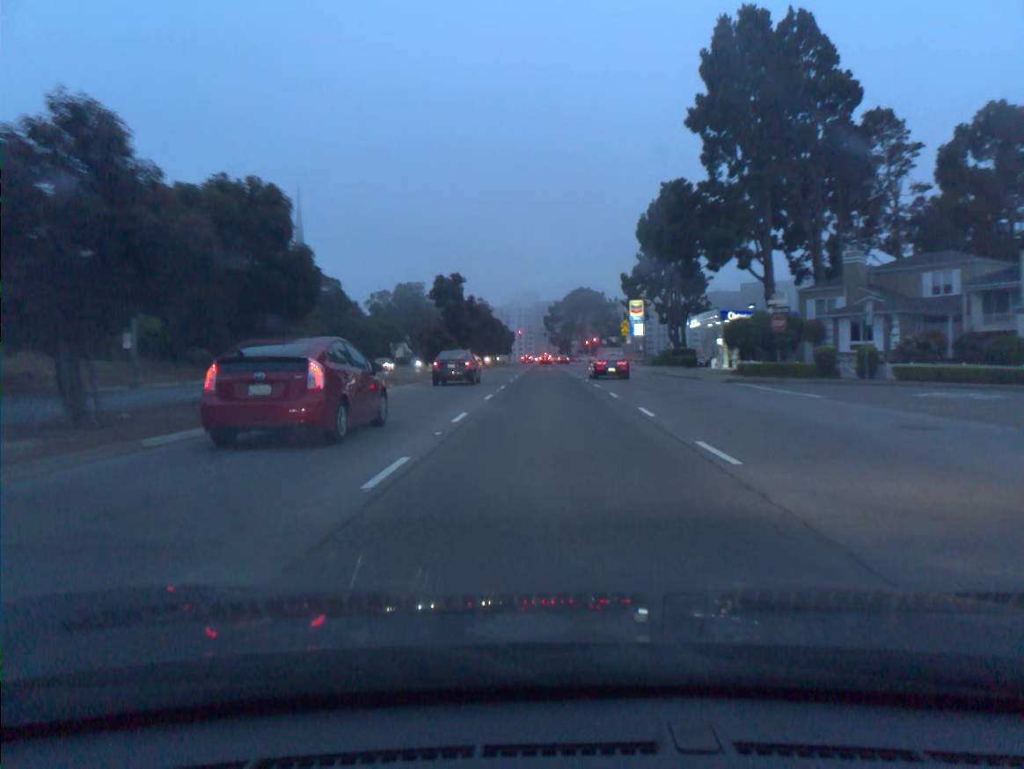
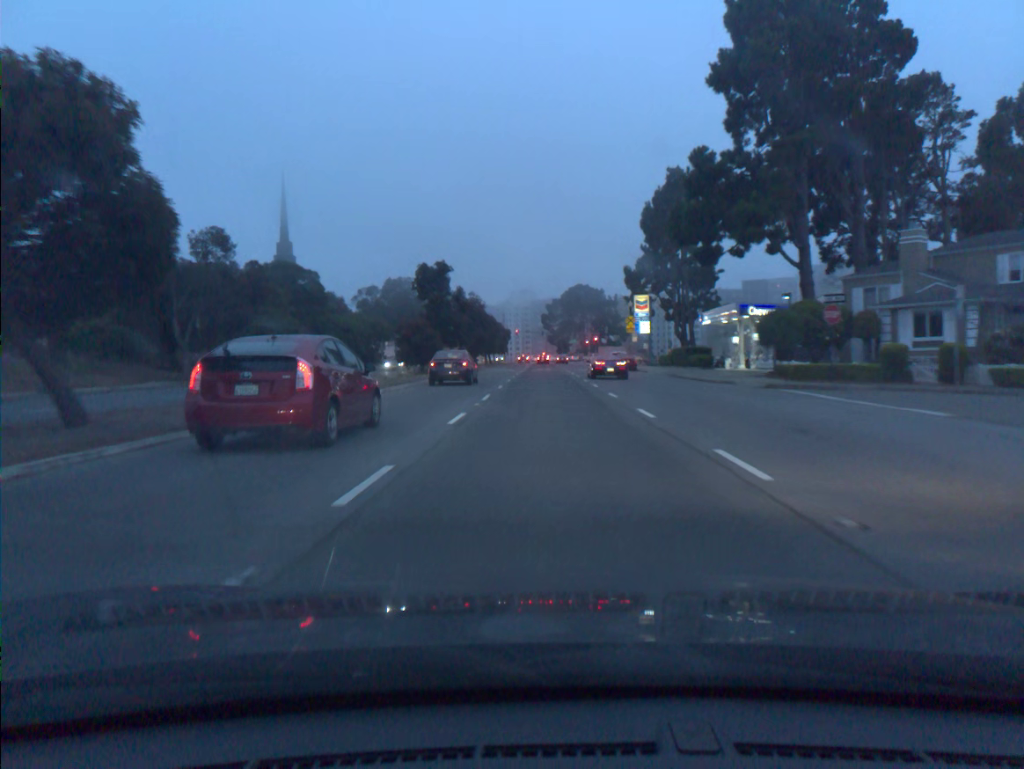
(0.0, +7.9) m; 0°
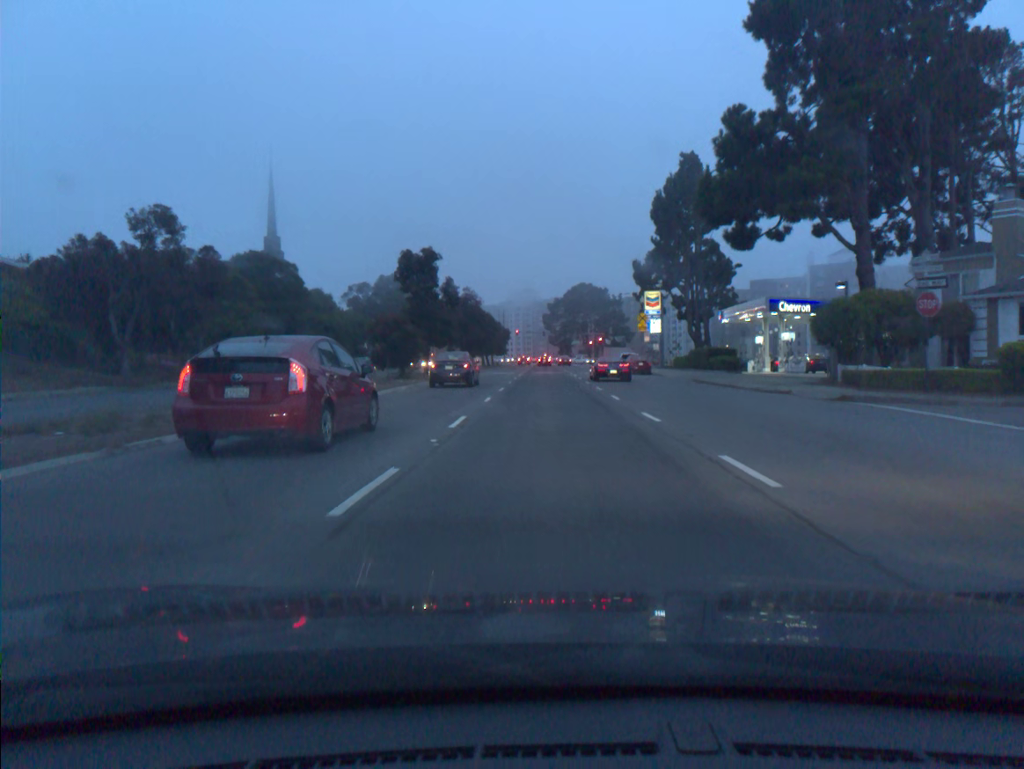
(0.0, +7.7) m; 0°
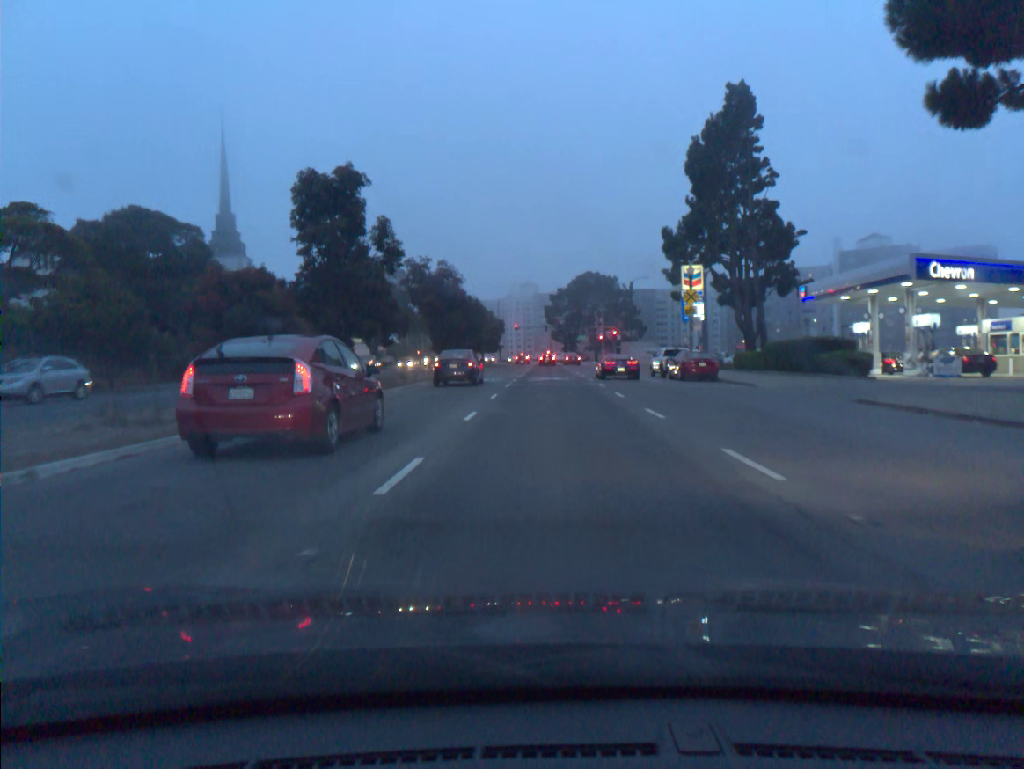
(0.0, +21.1) m; 0°
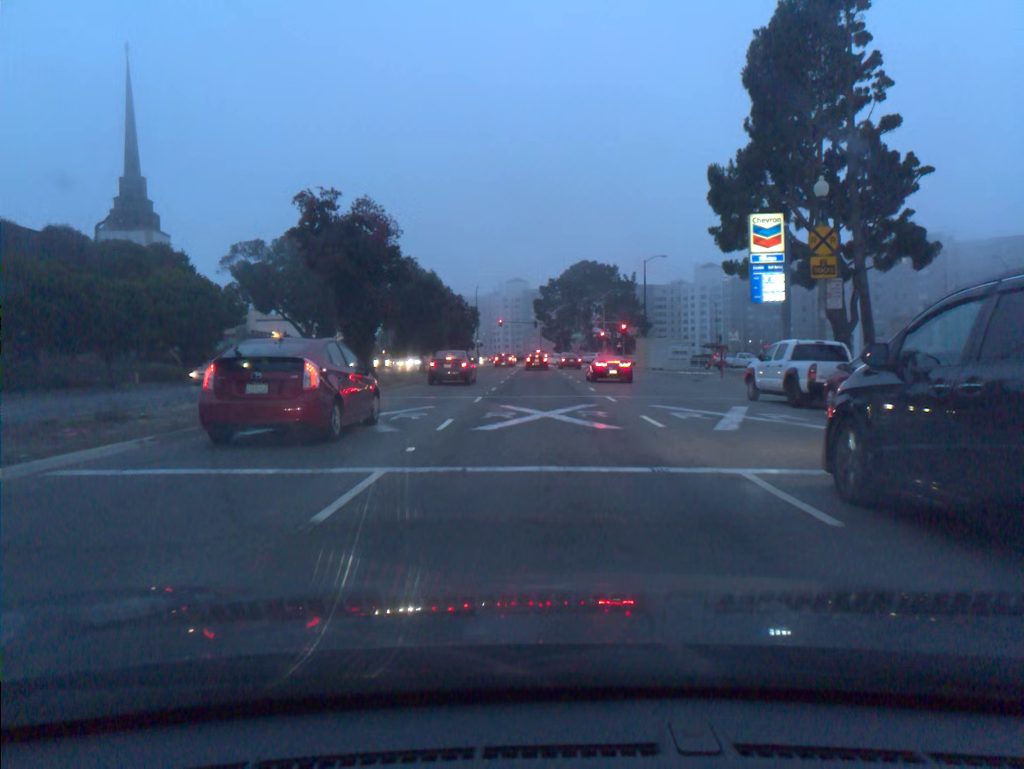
(+0.2, +23.7) m; +1°
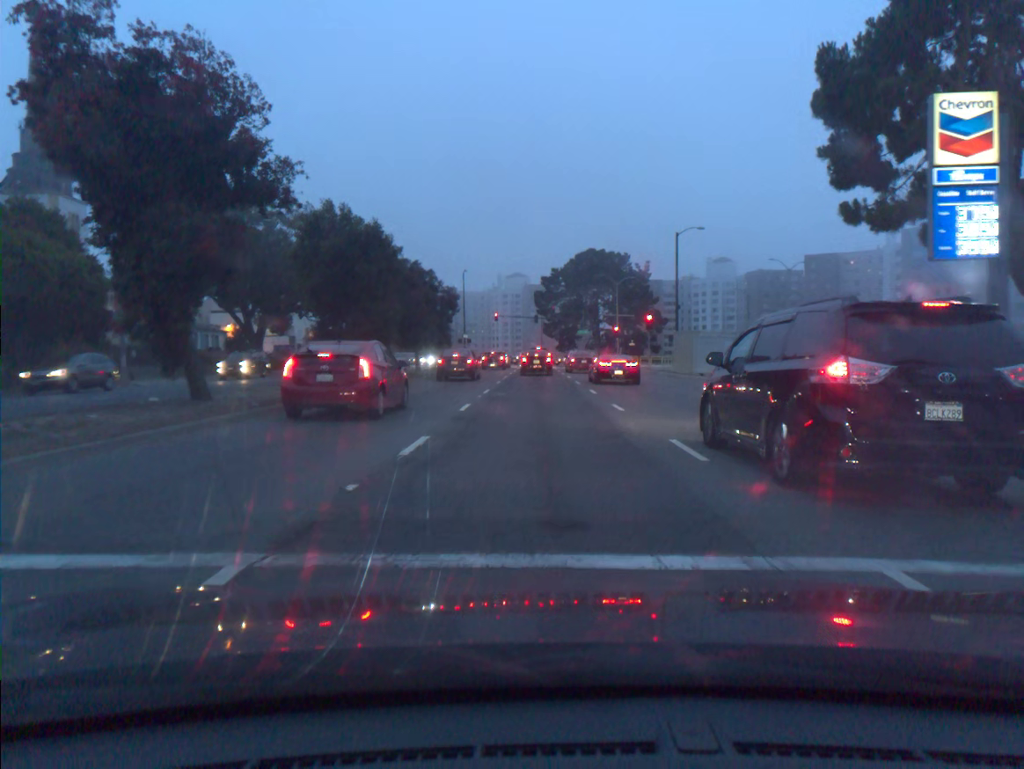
(0.0, +18.5) m; 0°
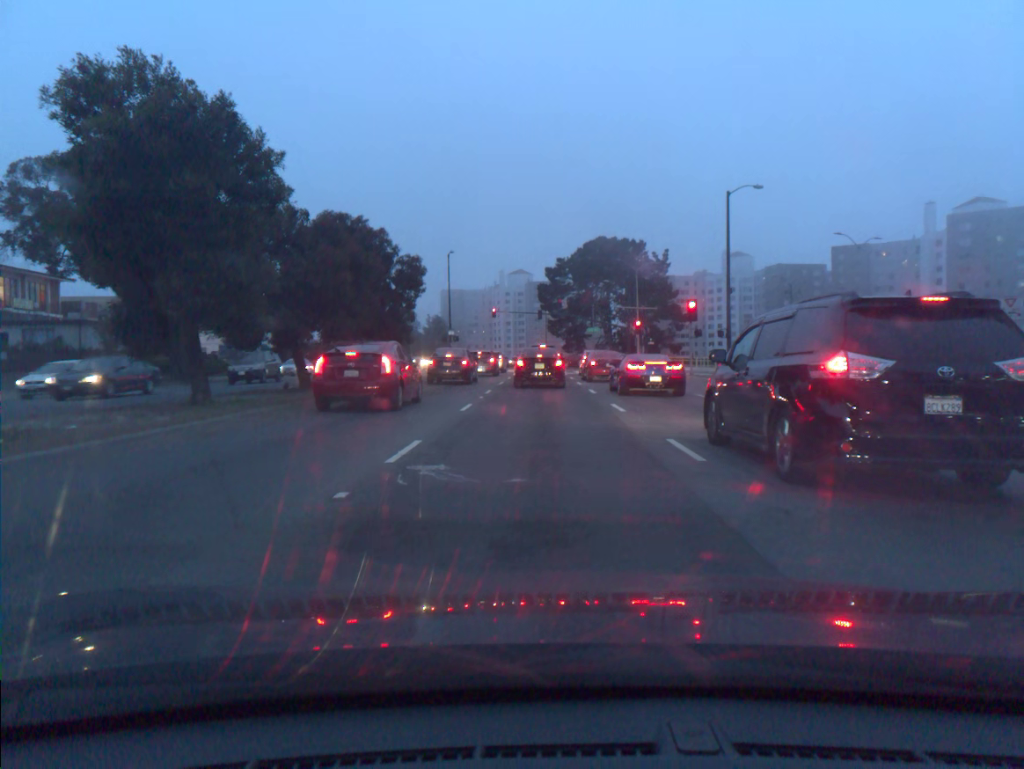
(0.0, +15.8) m; 0°
